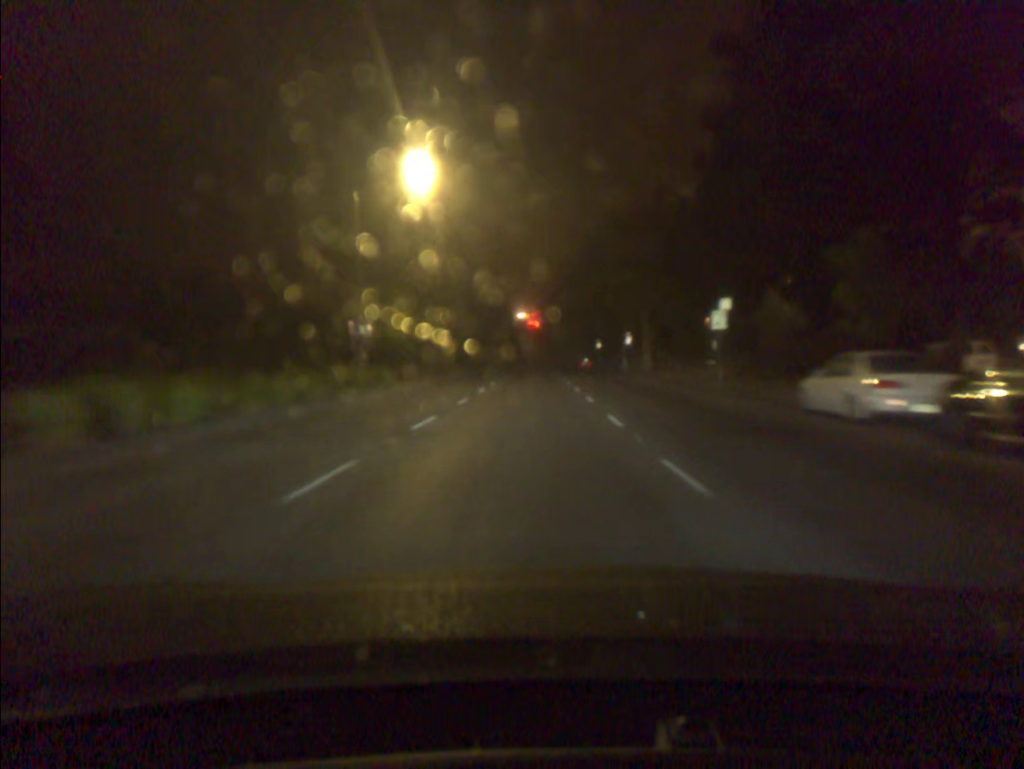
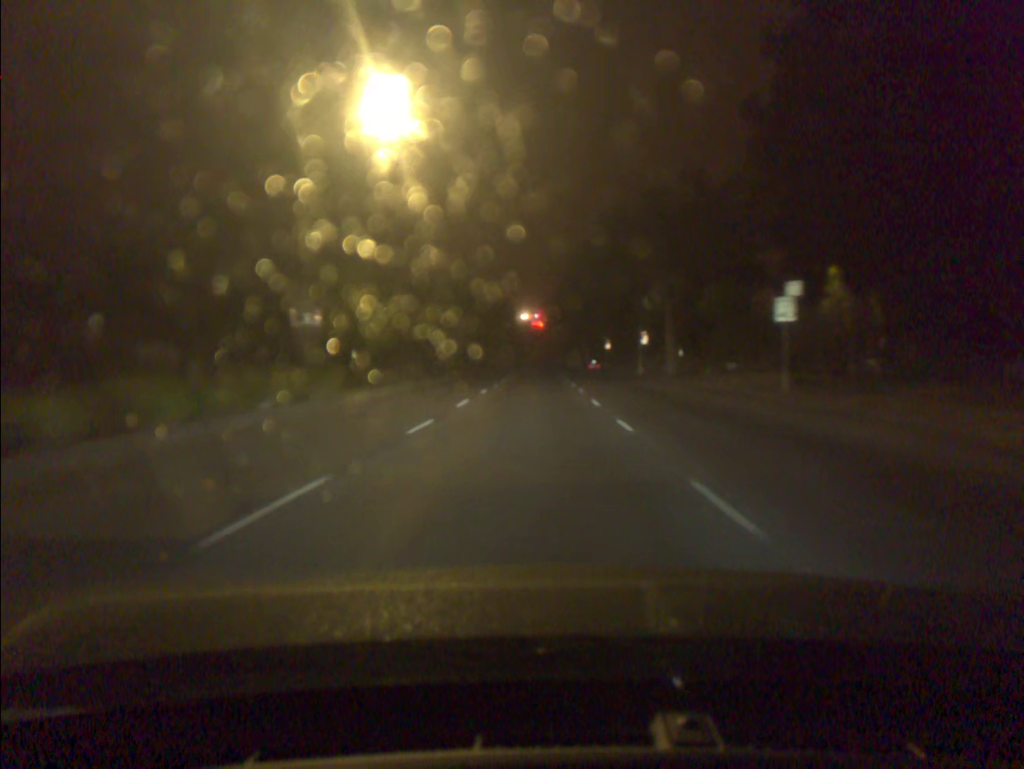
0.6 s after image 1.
(0.0, +8.4) m; 0°
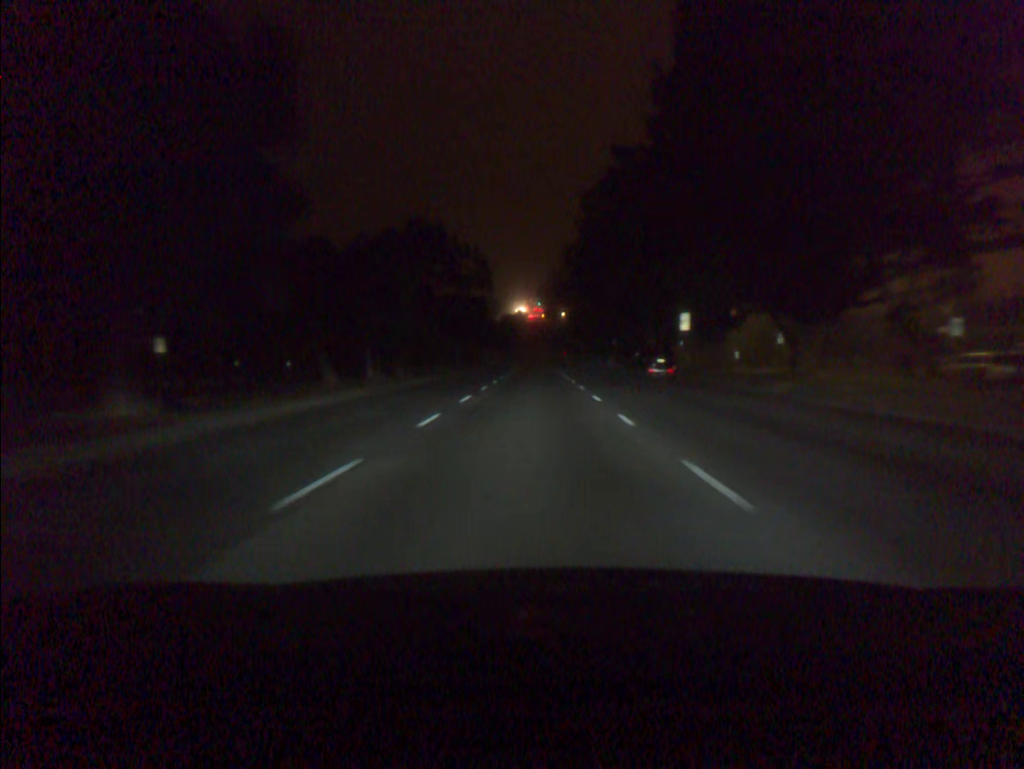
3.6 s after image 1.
(+0.1, +50.7) m; 0°
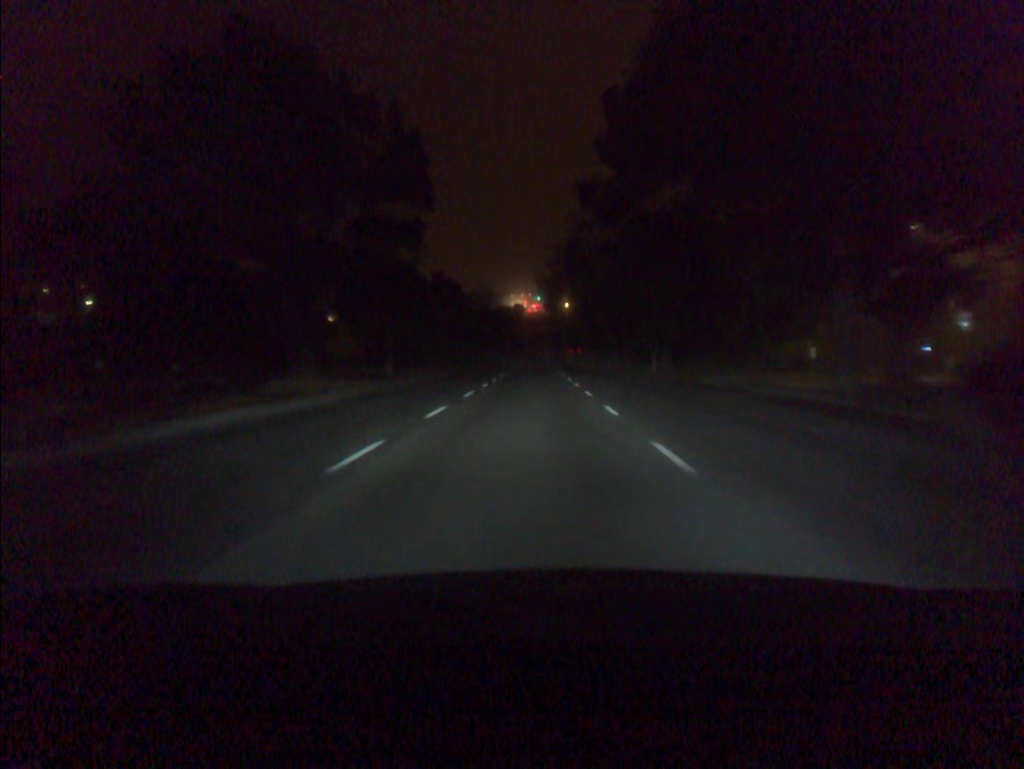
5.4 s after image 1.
(0.0, +34.4) m; 0°
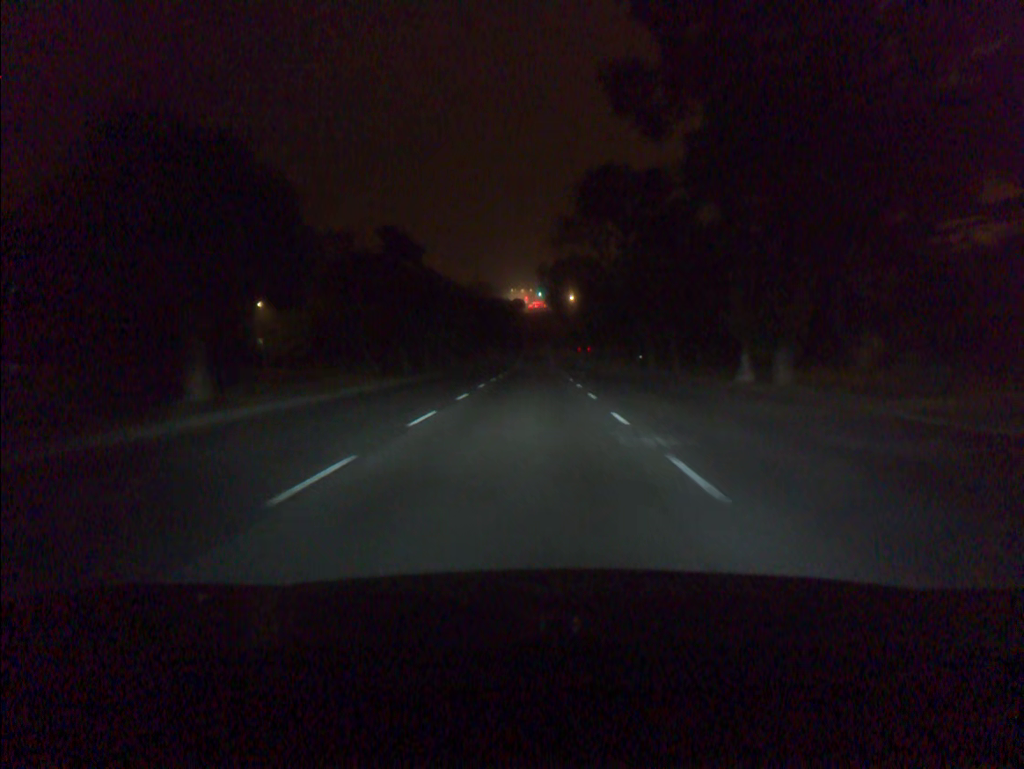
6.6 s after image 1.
(0.0, +23.5) m; 0°
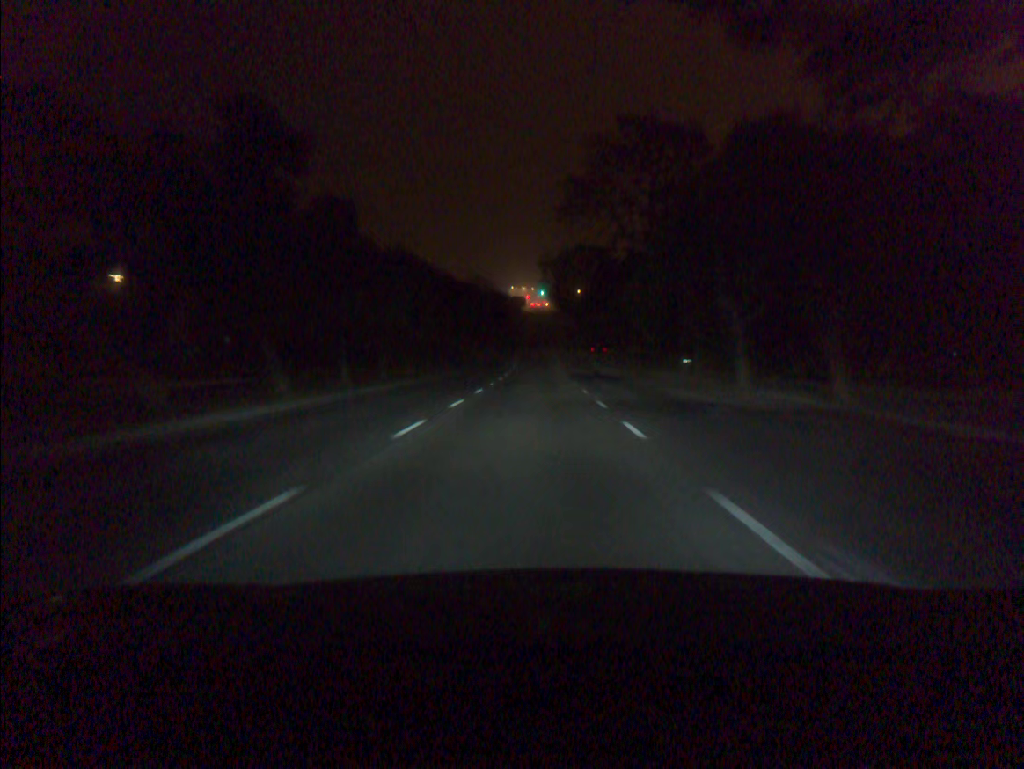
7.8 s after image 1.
(0.0, +23.9) m; 0°
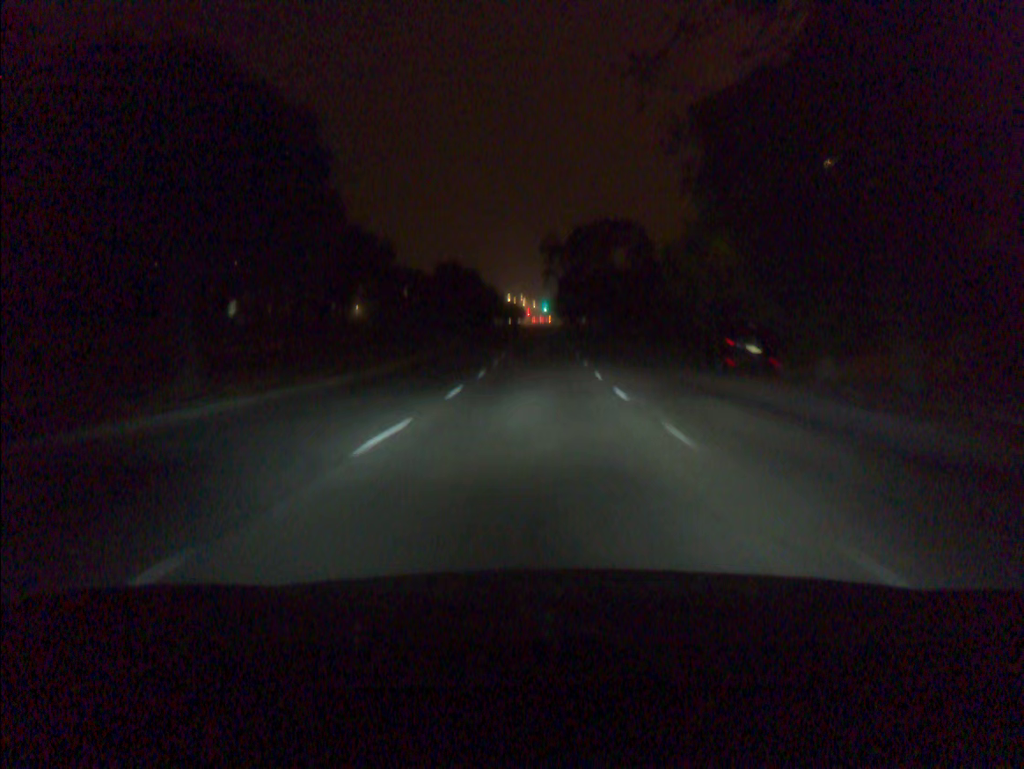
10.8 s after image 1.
(-0.2, +60.5) m; 0°
